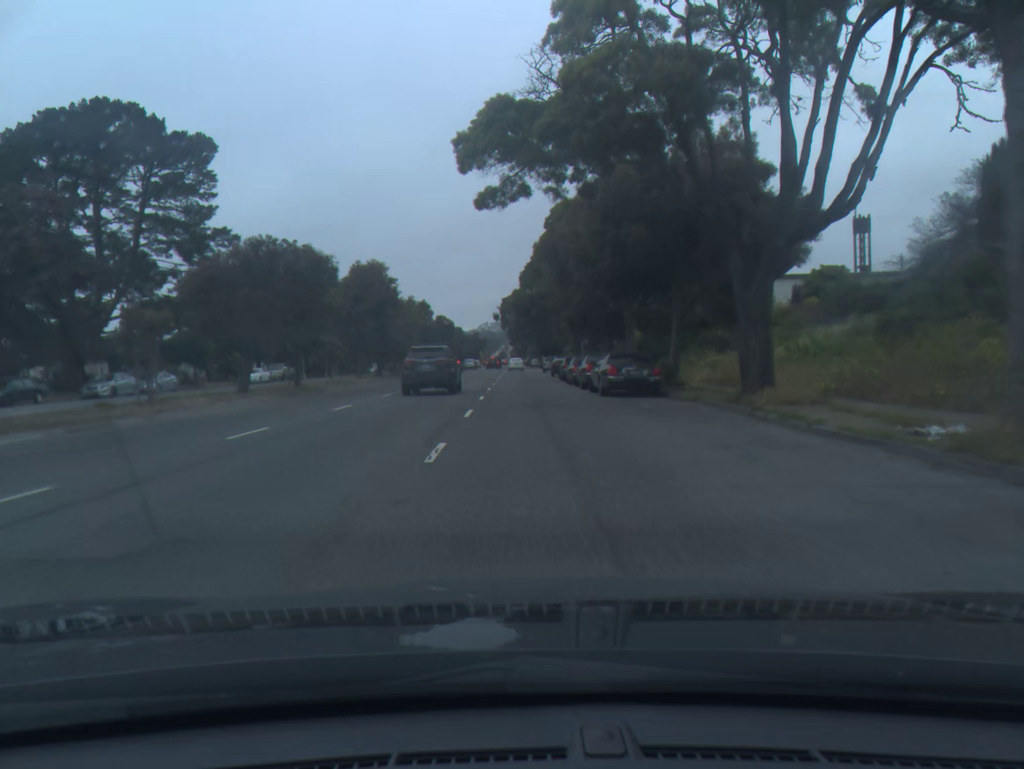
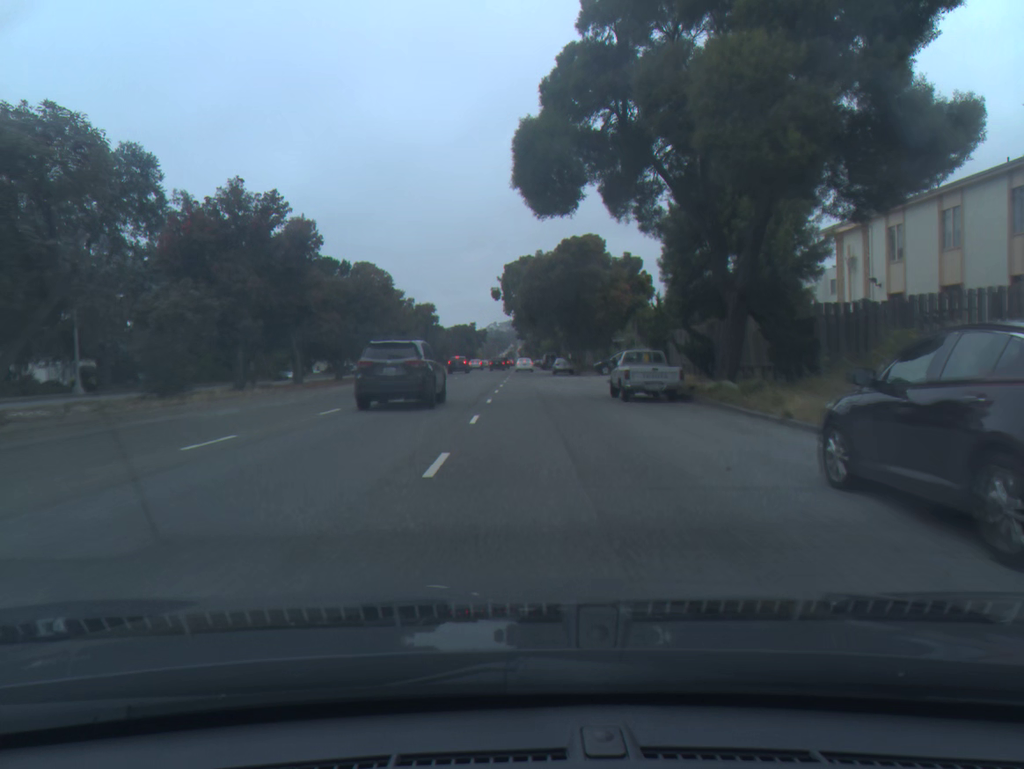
(-0.4, +53.4) m; -1°
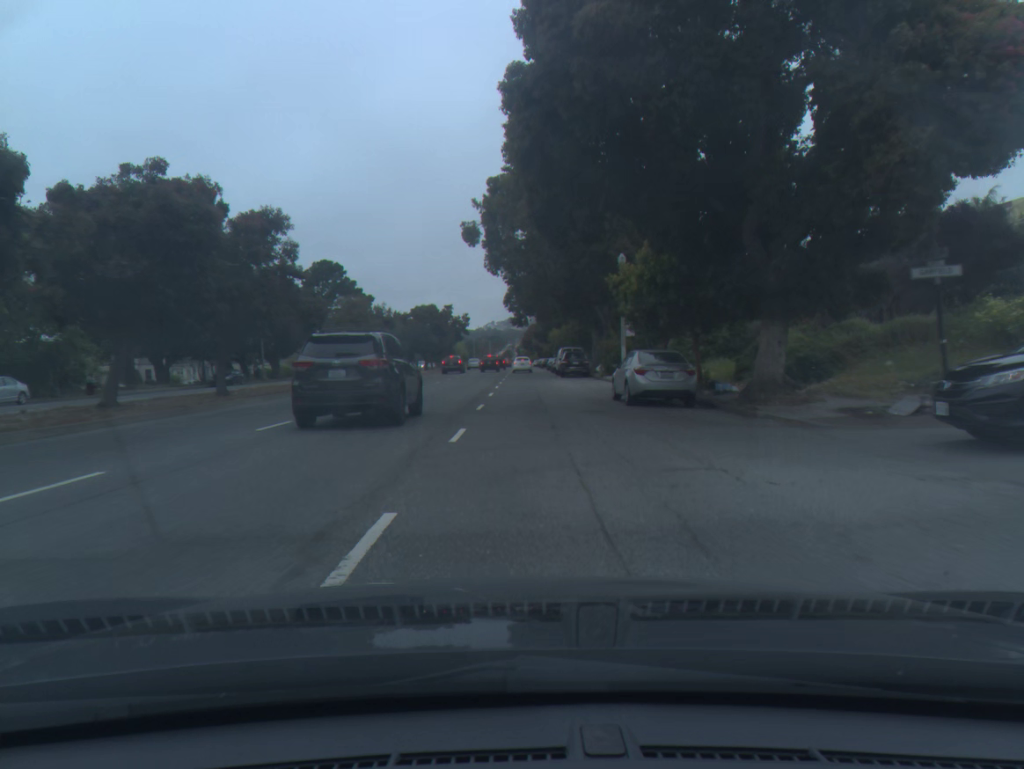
(+0.2, +48.0) m; 0°
